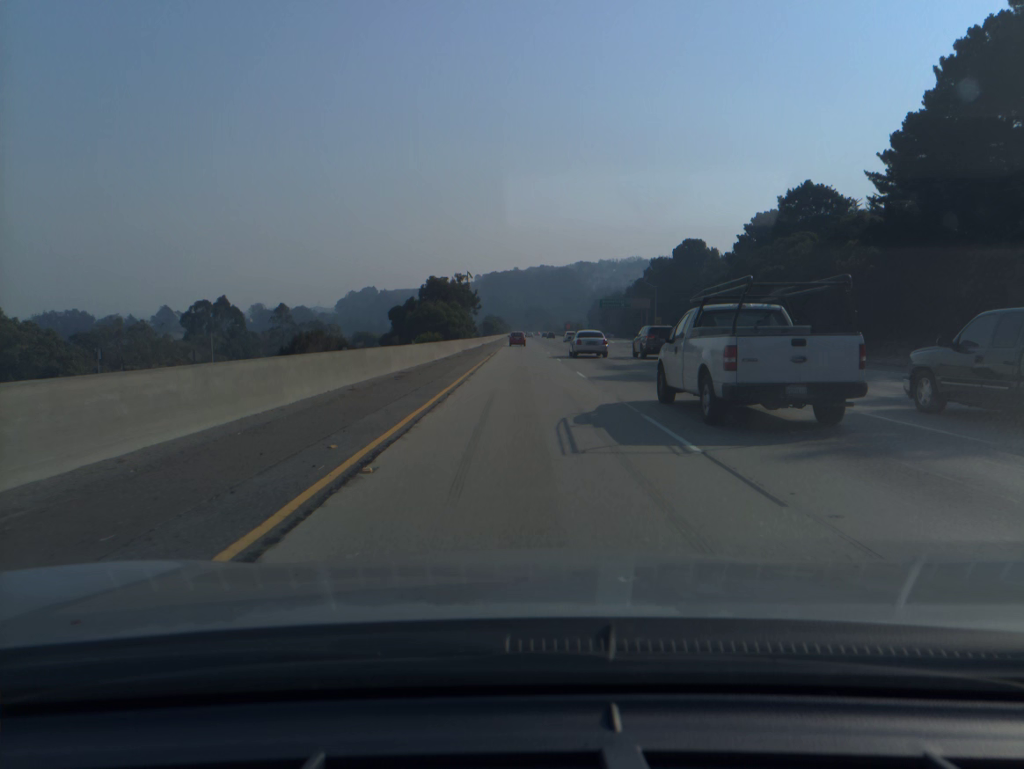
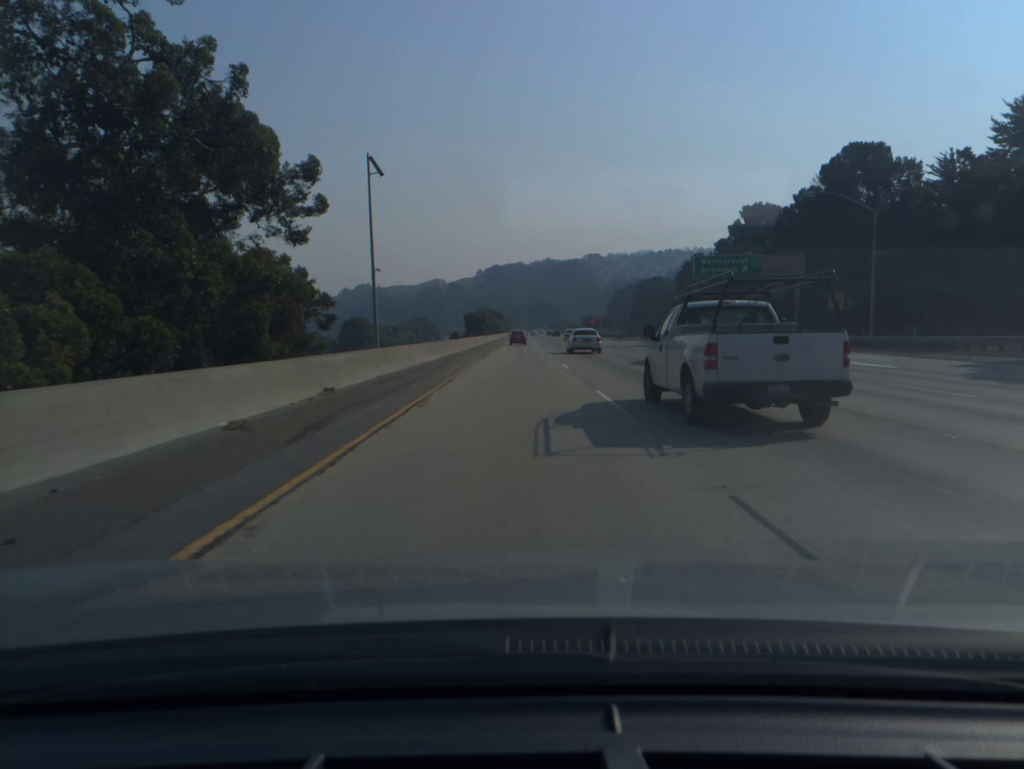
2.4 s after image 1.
(0.0, +82.0) m; 0°
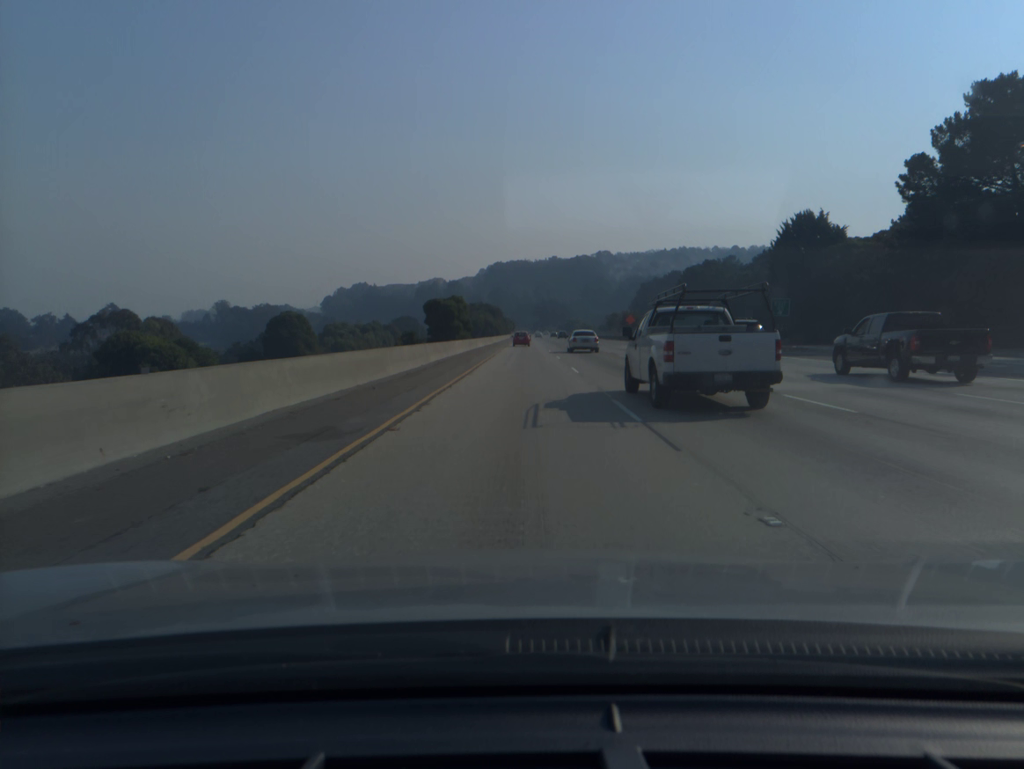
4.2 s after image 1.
(-0.1, +61.1) m; 0°
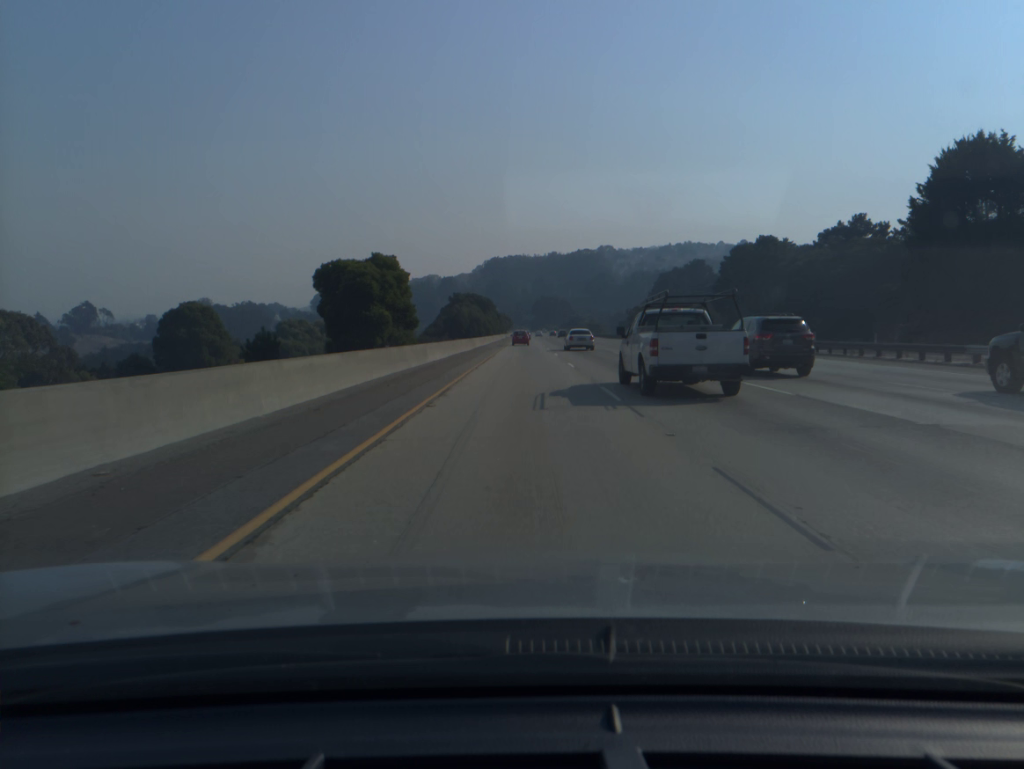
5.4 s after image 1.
(0.0, +40.6) m; 0°
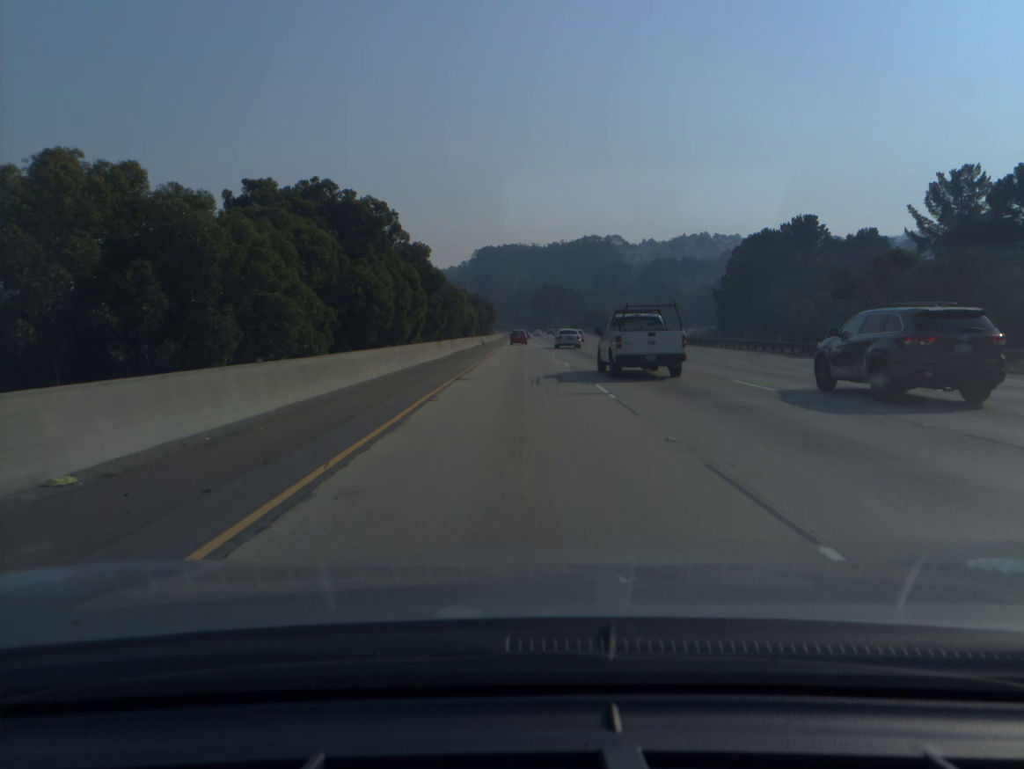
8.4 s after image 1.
(+0.1, +101.4) m; 0°
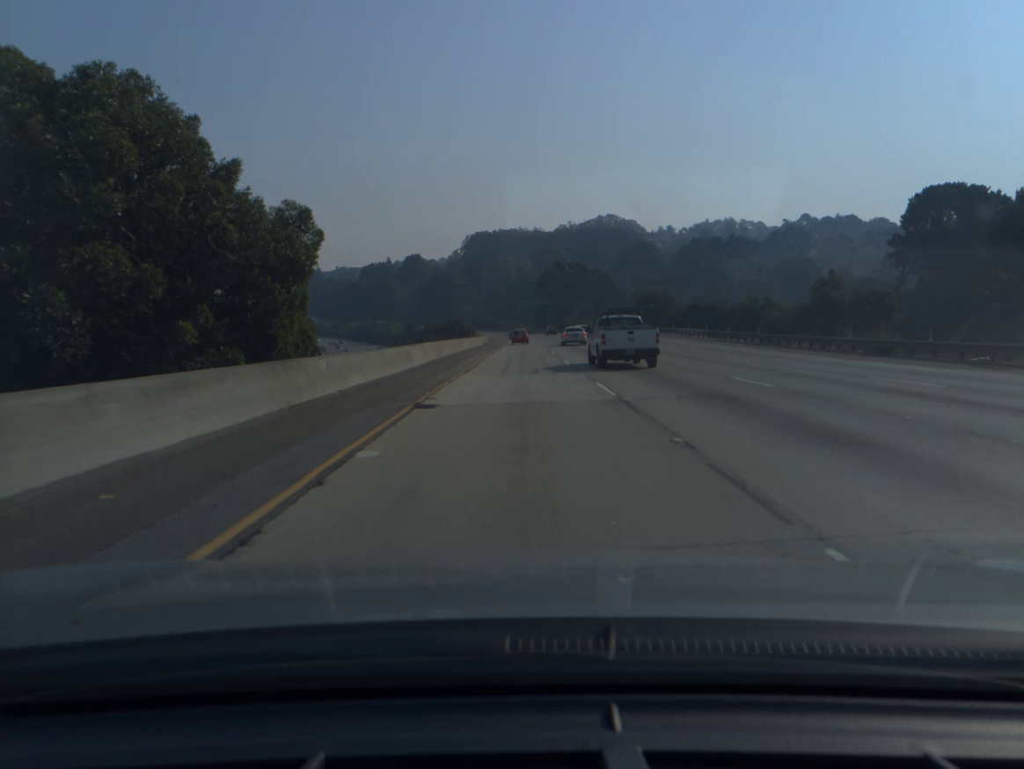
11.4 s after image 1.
(-0.1, +102.2) m; 0°
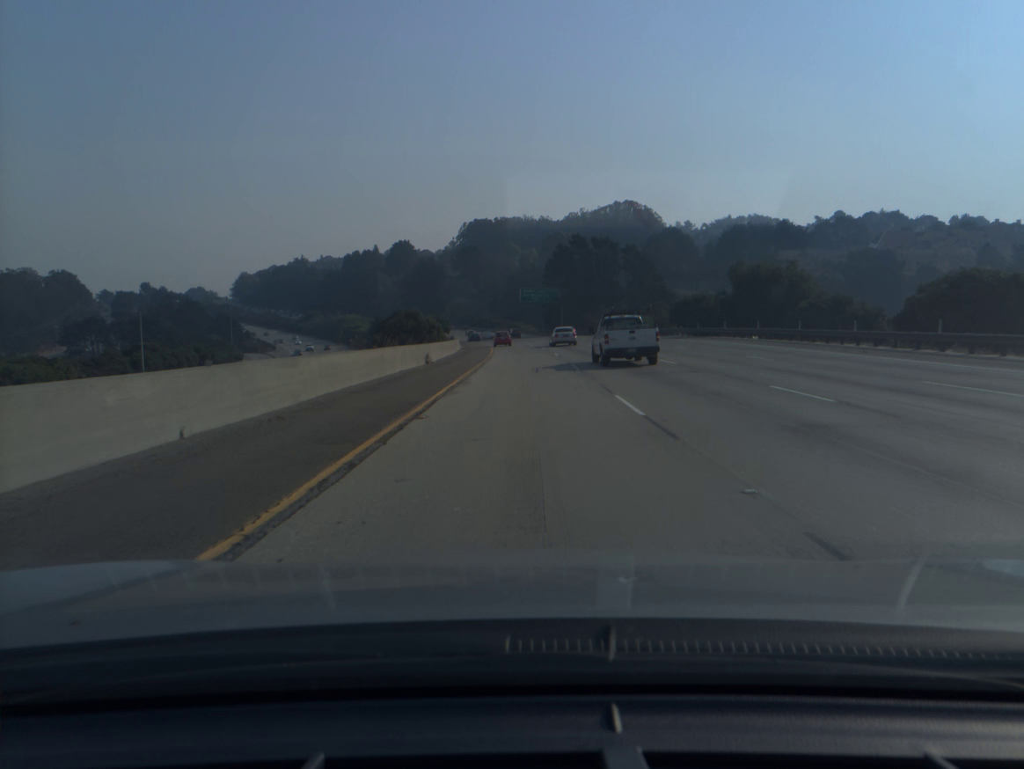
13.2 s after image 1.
(-0.1, +61.4) m; 0°
